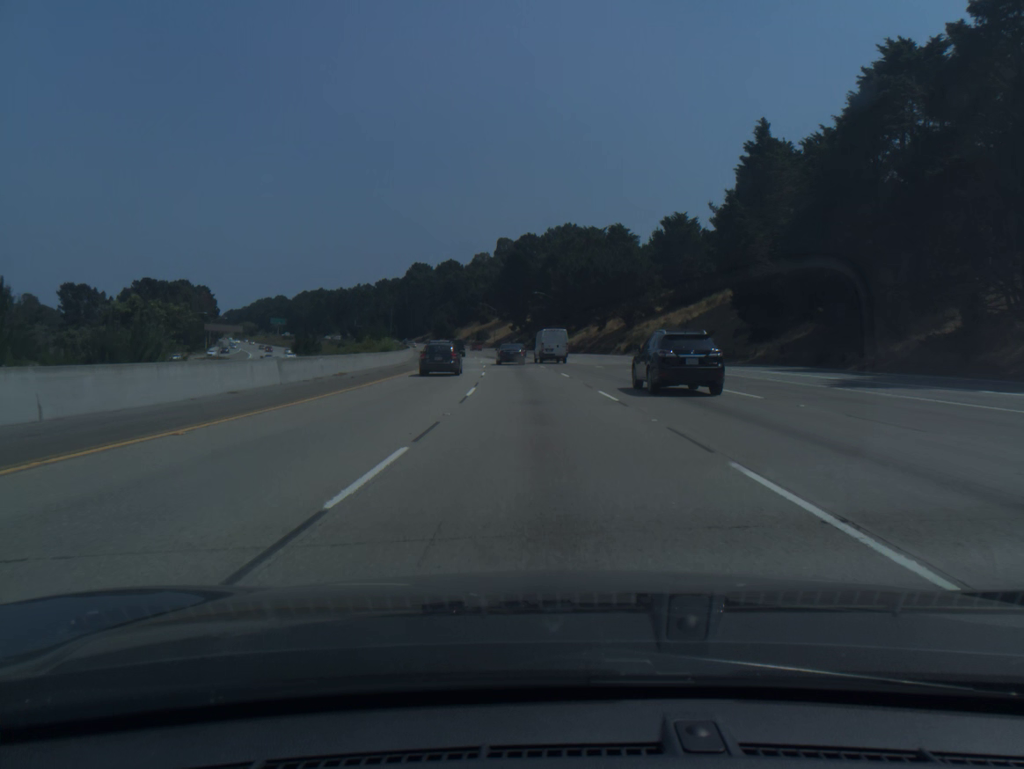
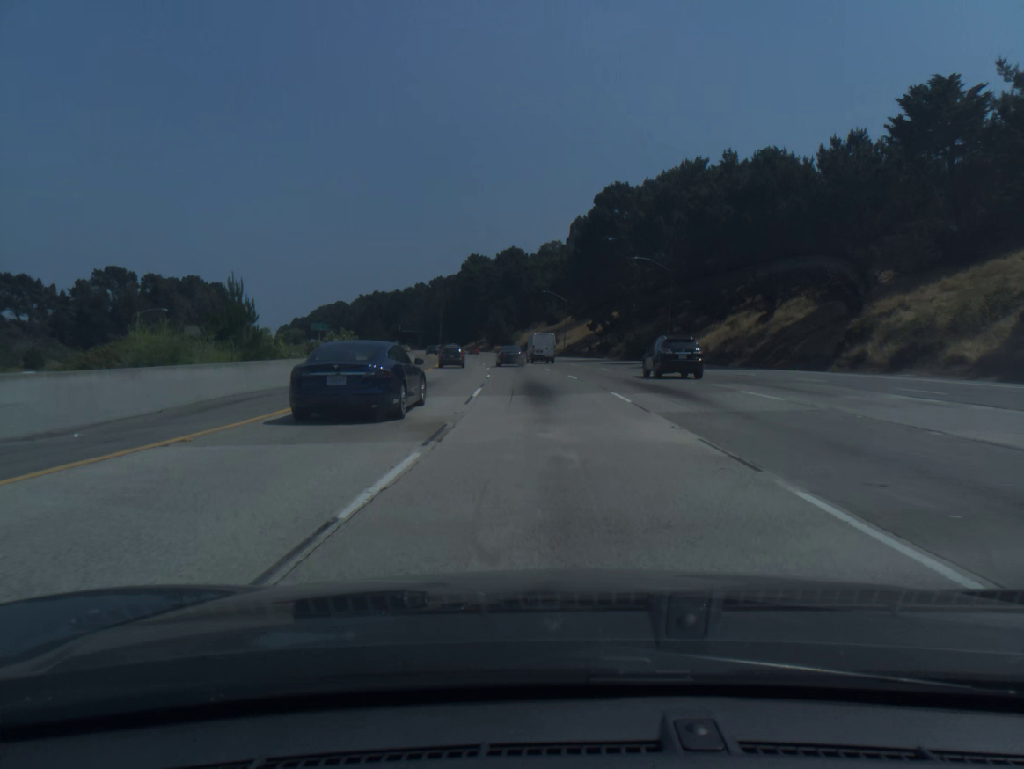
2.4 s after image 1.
(-2.8, +59.0) m; -5°
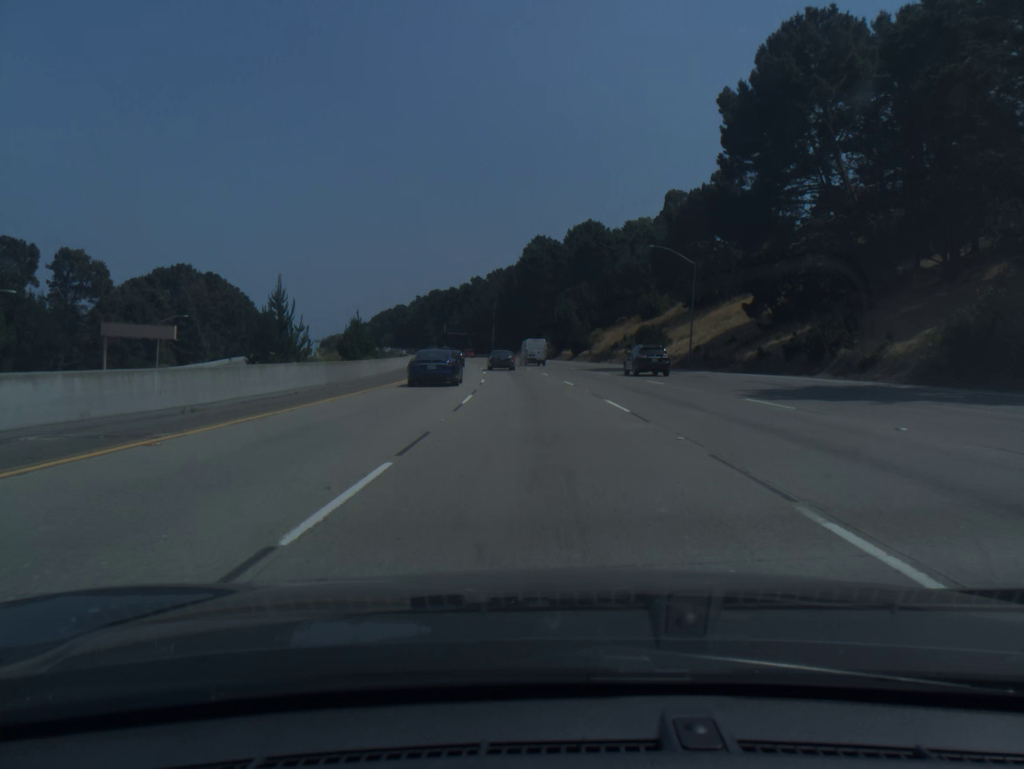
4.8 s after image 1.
(-2.6, +59.0) m; -5°
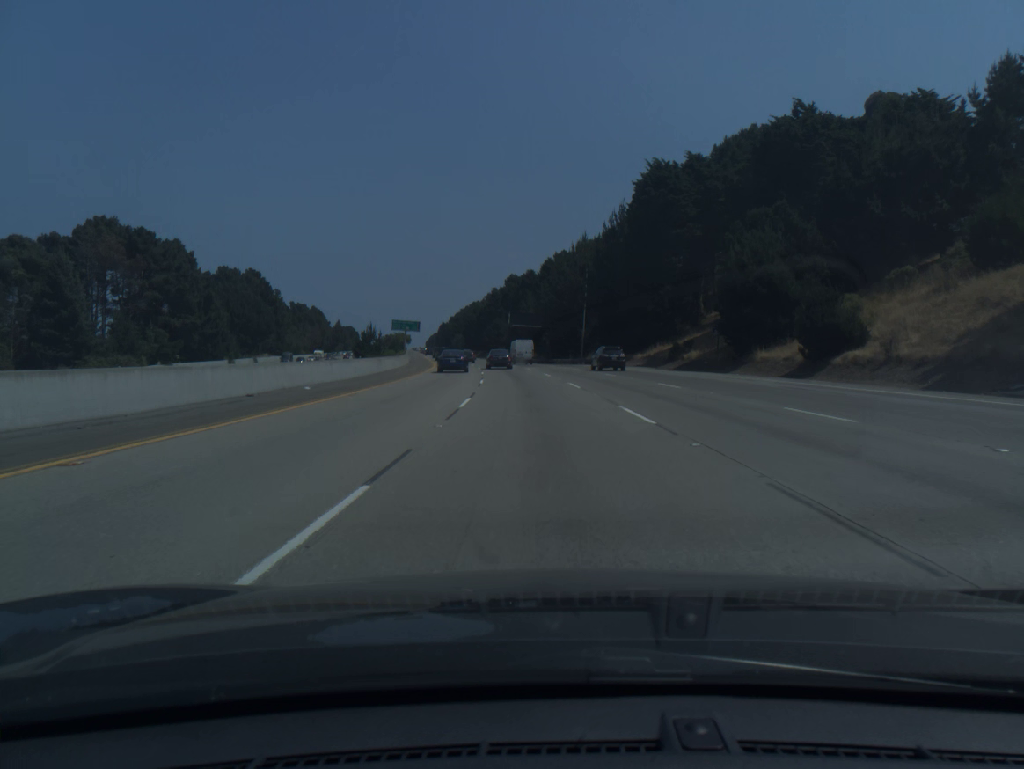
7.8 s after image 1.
(-4.4, +75.0) m; -6°
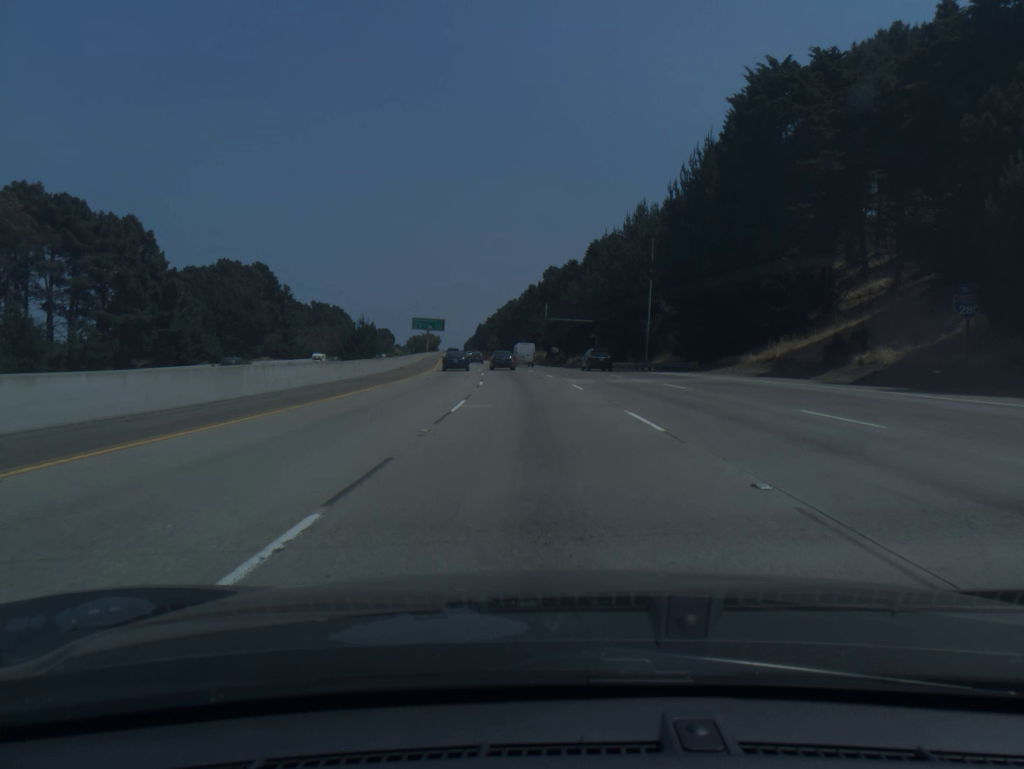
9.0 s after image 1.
(-0.8, +30.5) m; -3°
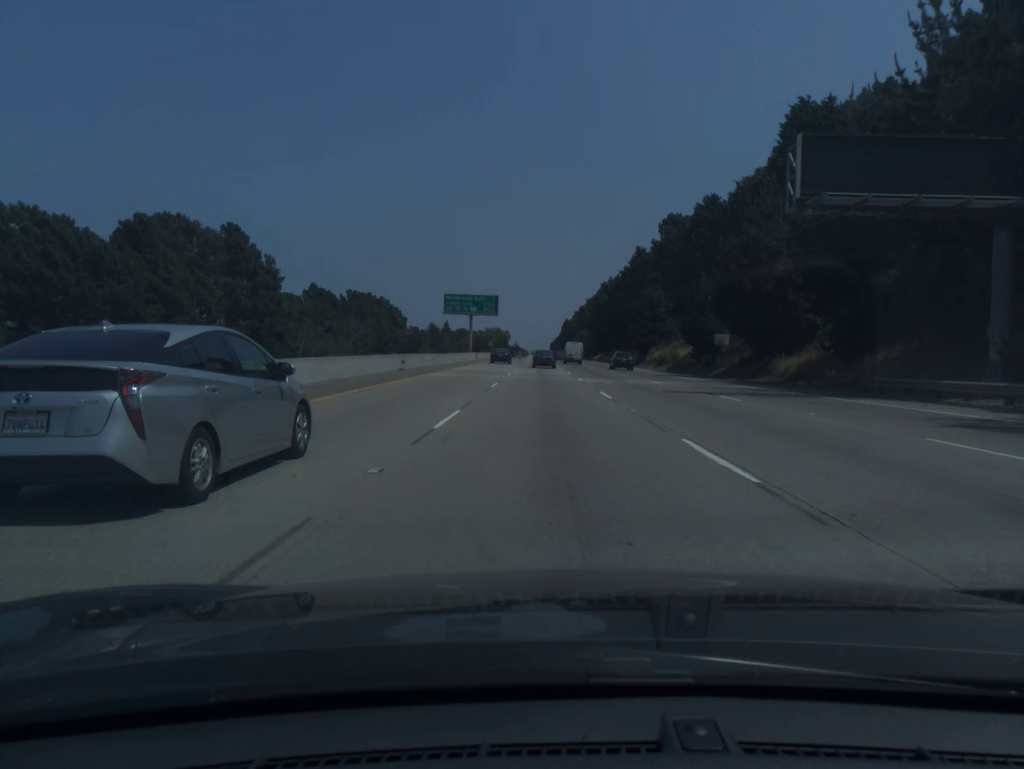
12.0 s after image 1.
(-4.9, +77.1) m; -6°
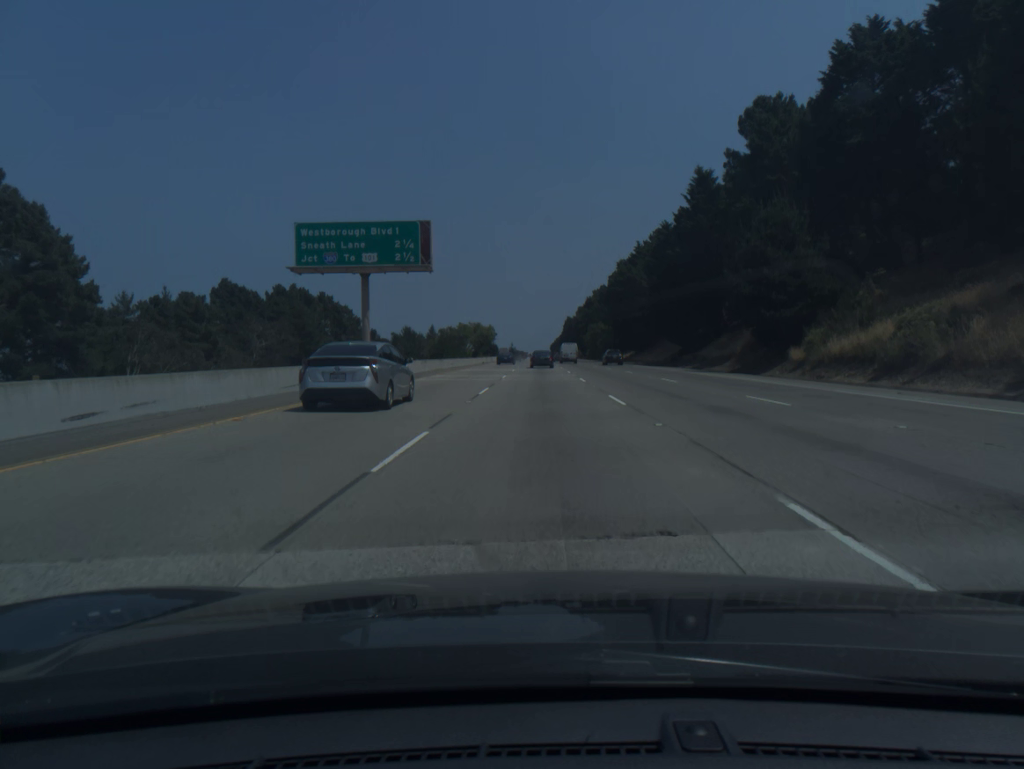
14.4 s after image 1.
(-0.4, +63.0) m; 0°
